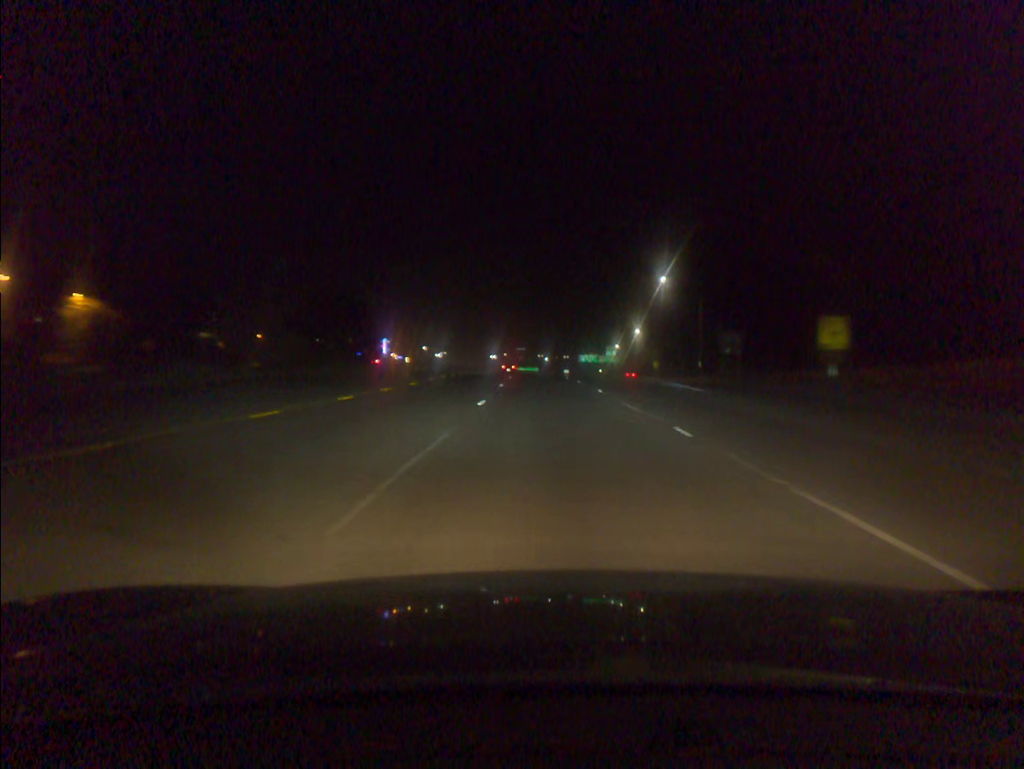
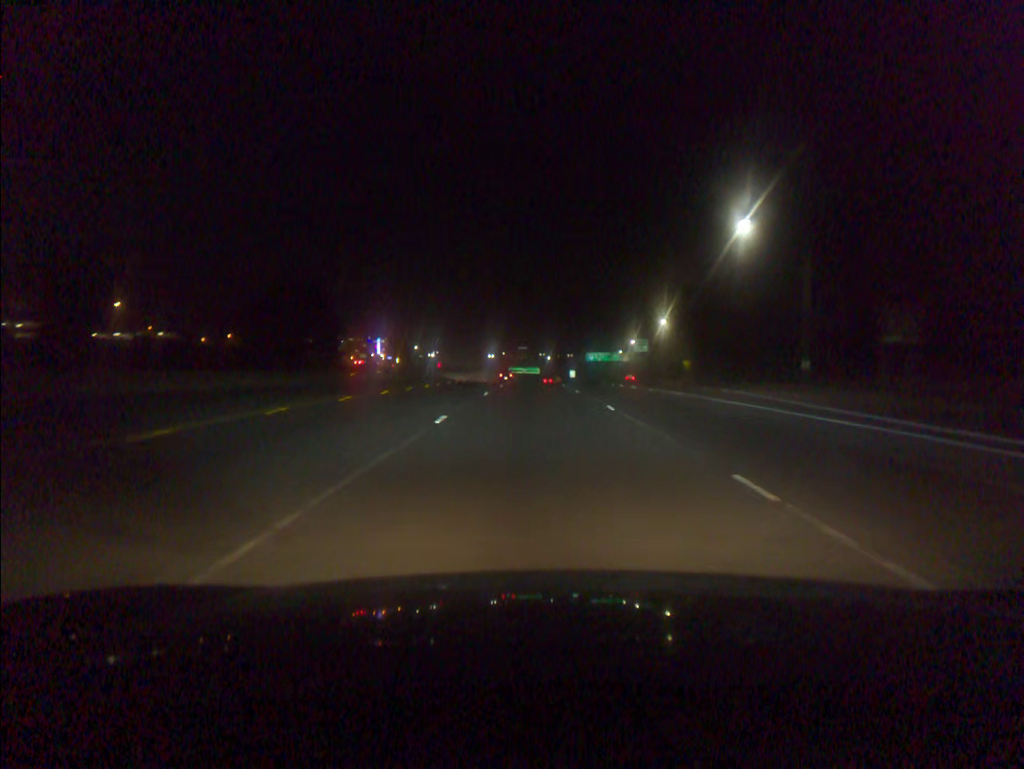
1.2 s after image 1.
(+0.2, +33.9) m; 0°
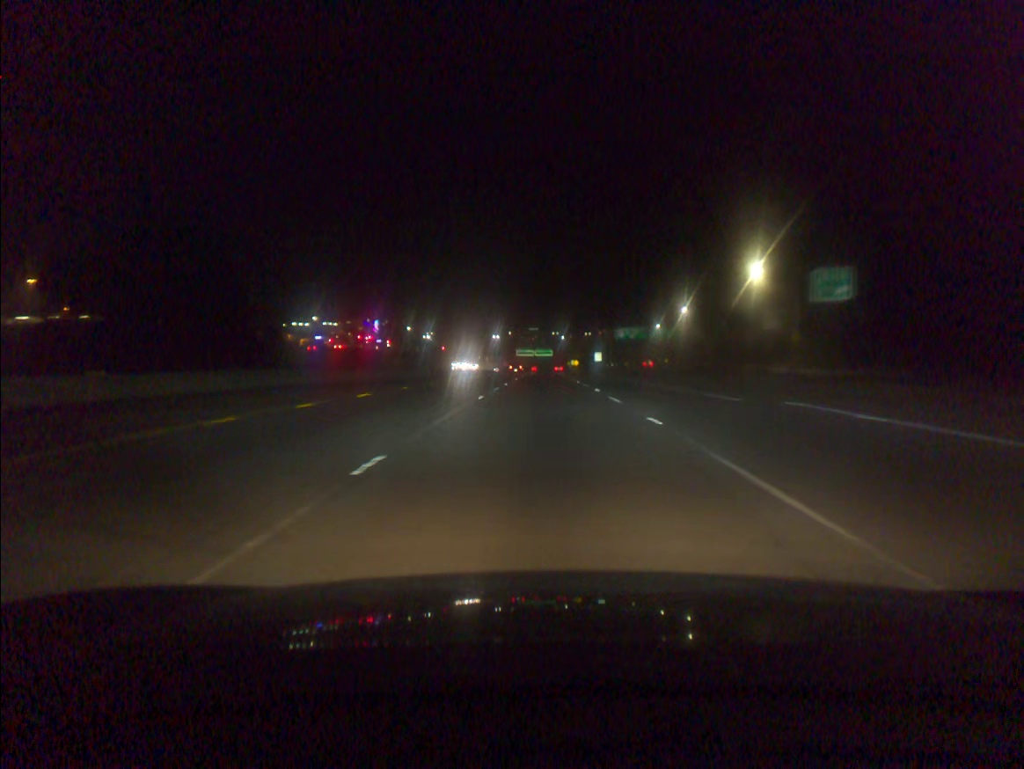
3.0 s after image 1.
(-0.6, +50.9) m; -1°
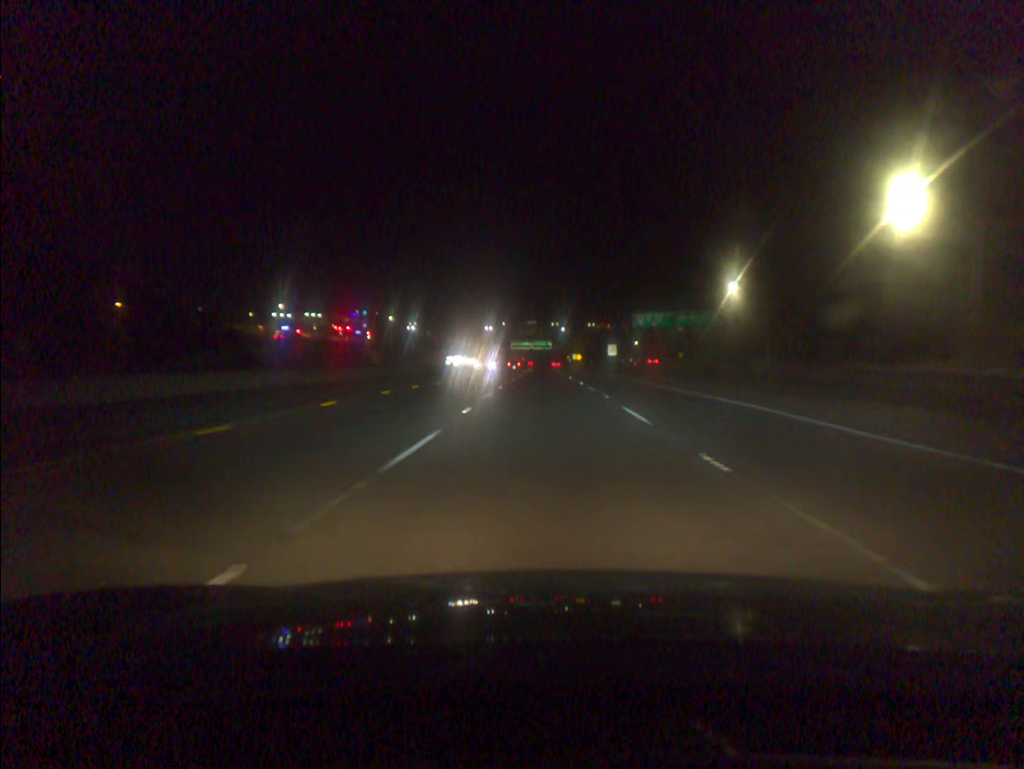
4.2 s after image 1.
(0.0, +34.2) m; 0°
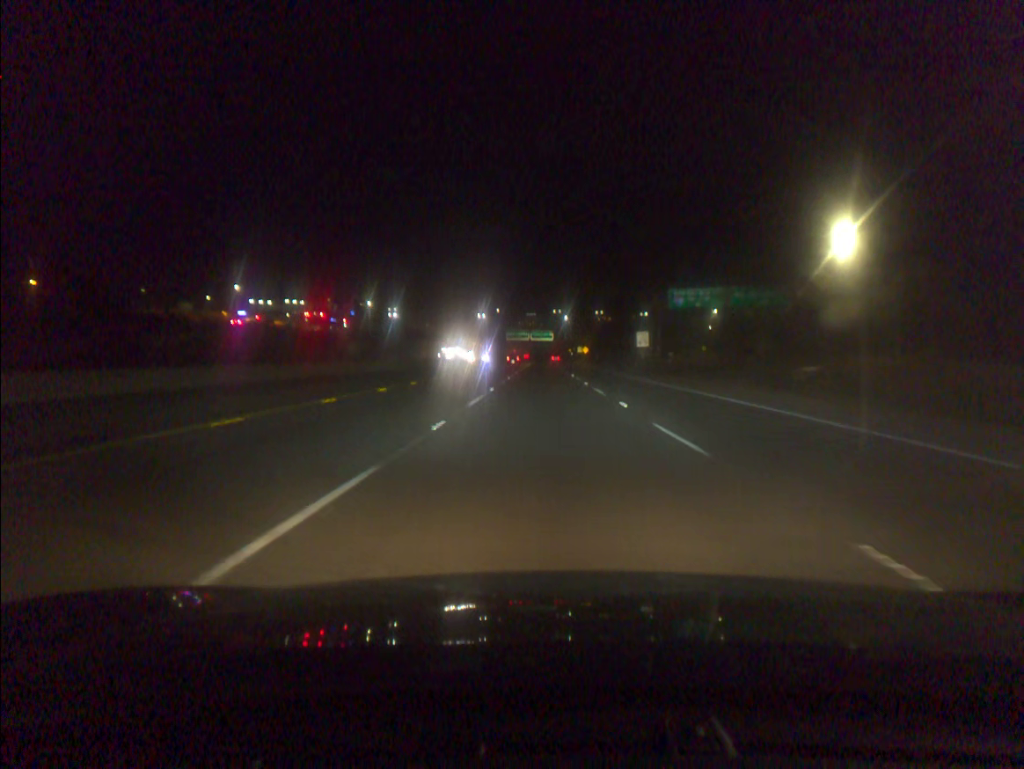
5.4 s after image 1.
(0.0, +34.3) m; 0°
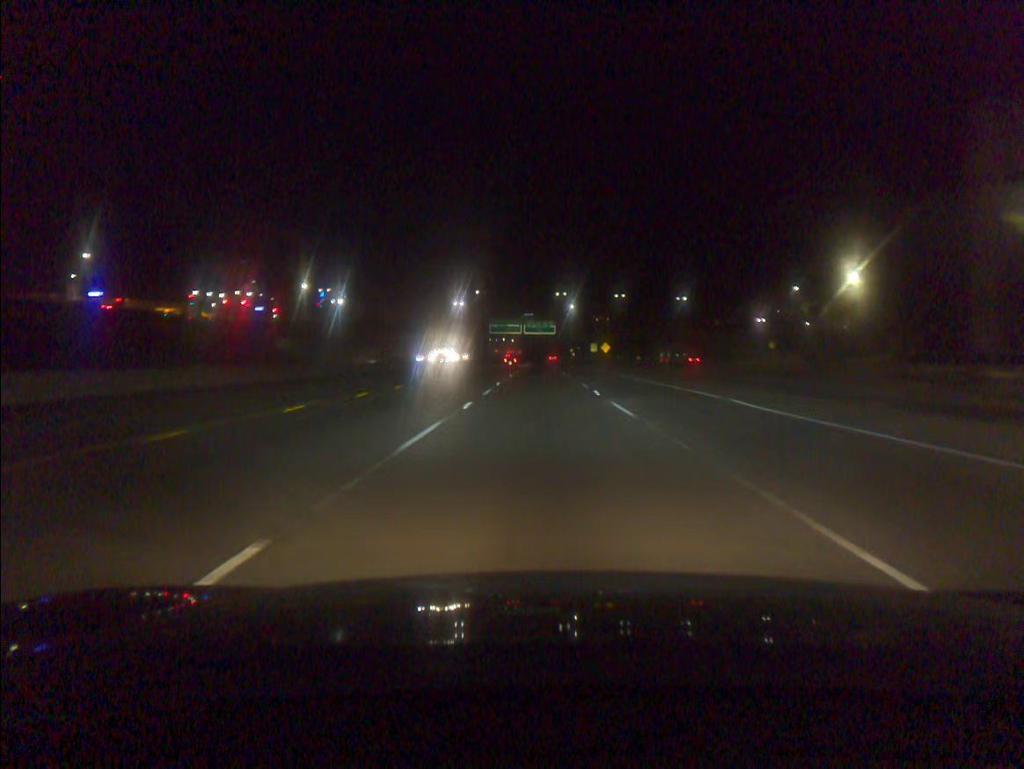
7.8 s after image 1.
(+0.1, +68.0) m; 0°
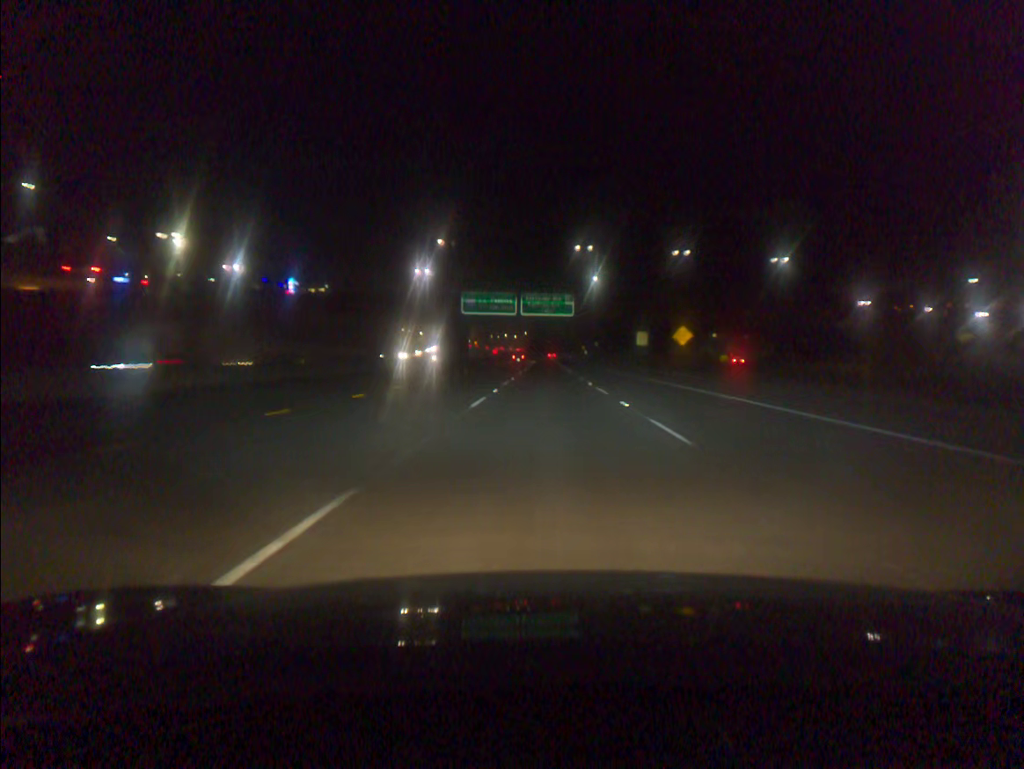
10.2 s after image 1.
(-0.3, +67.6) m; 0°
